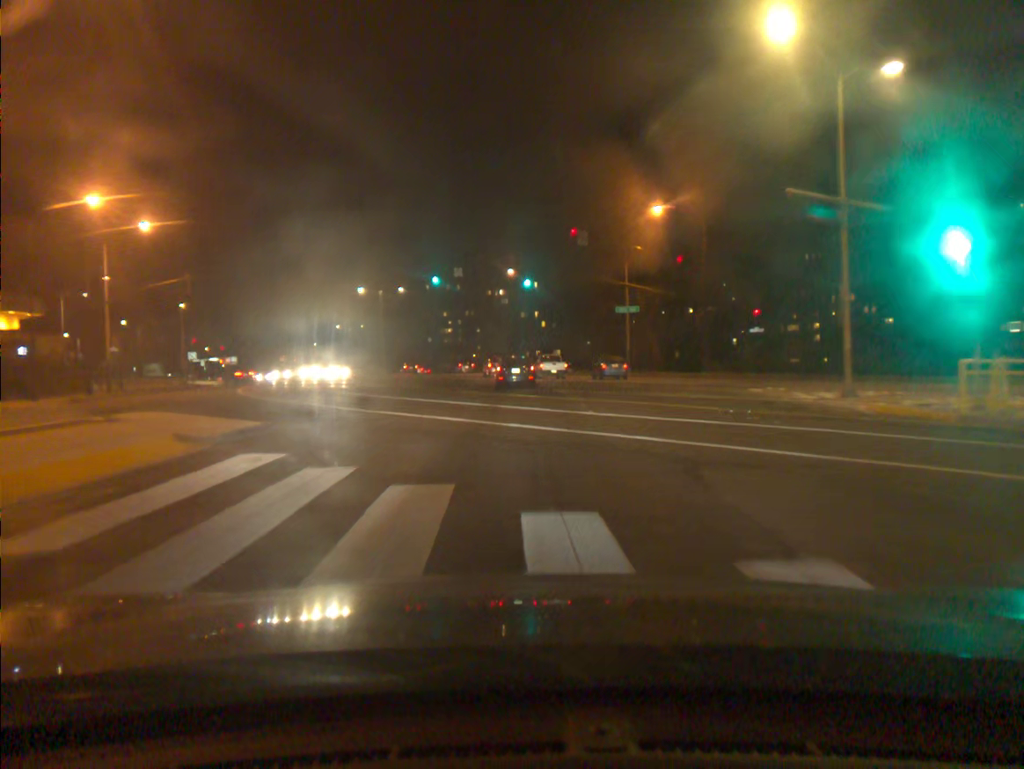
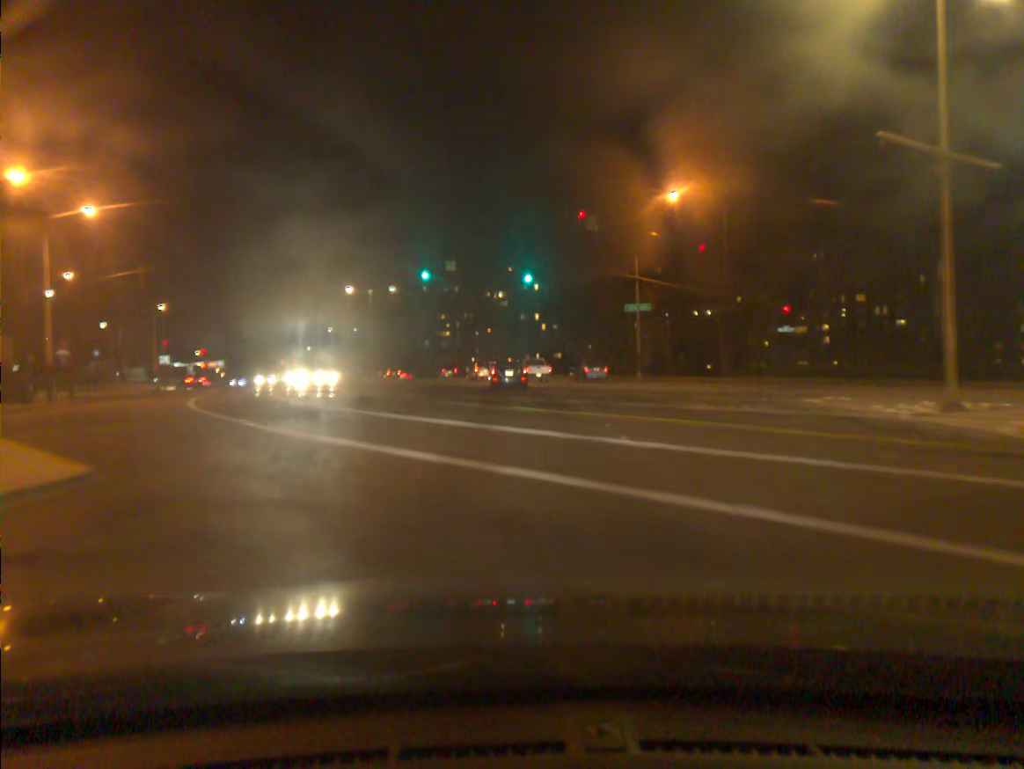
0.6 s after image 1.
(0.0, +5.8) m; 0°
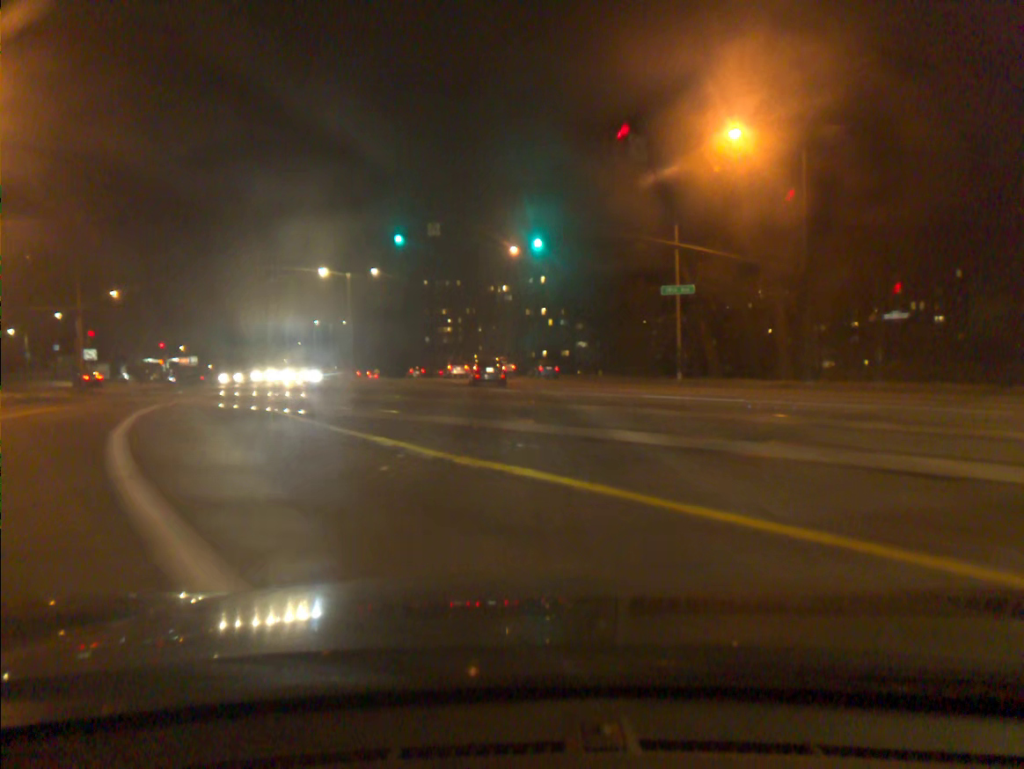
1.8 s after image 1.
(-0.1, +12.6) m; 0°
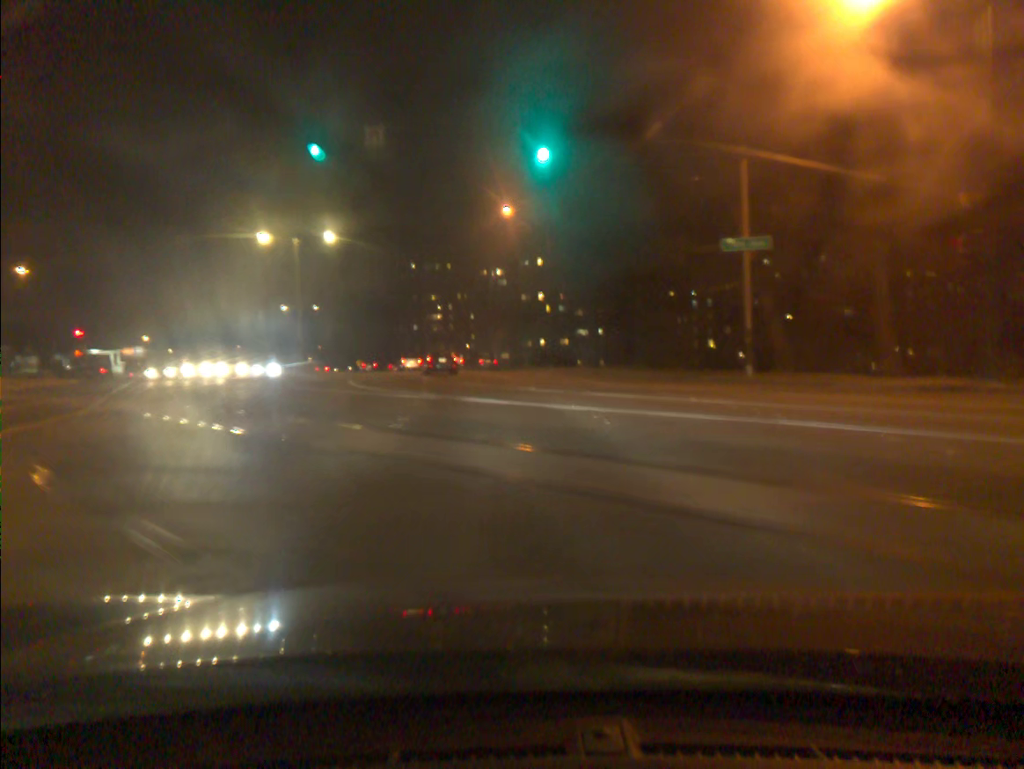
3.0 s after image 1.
(0.0, +13.8) m; 0°
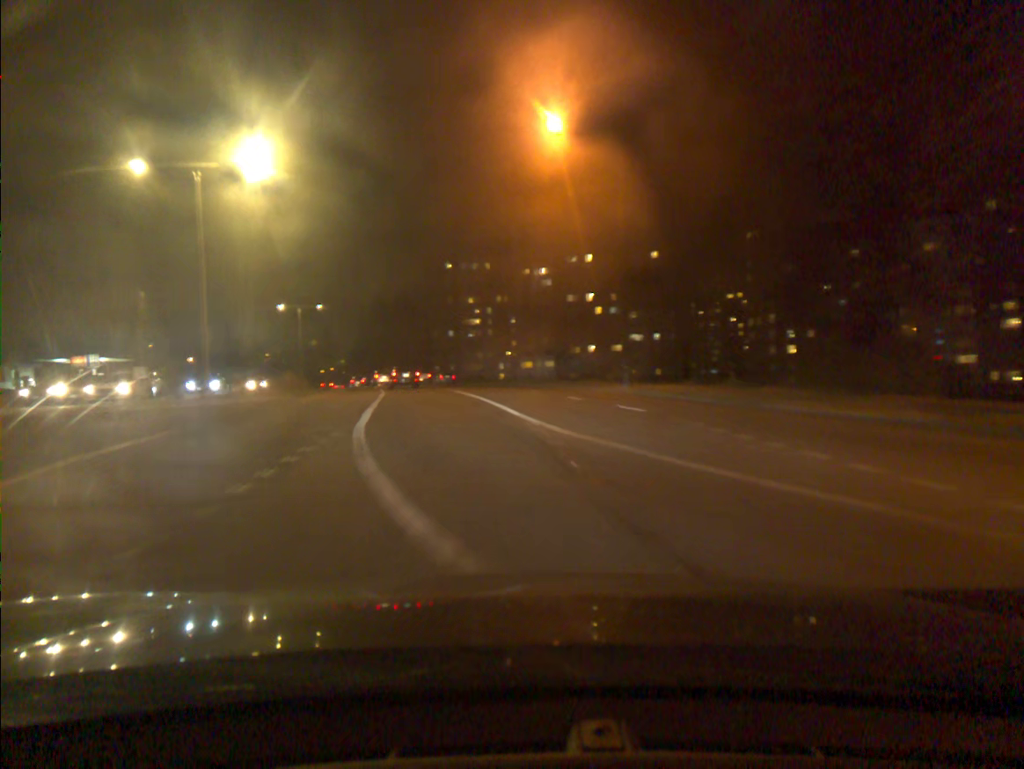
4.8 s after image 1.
(-0.2, +22.7) m; -3°
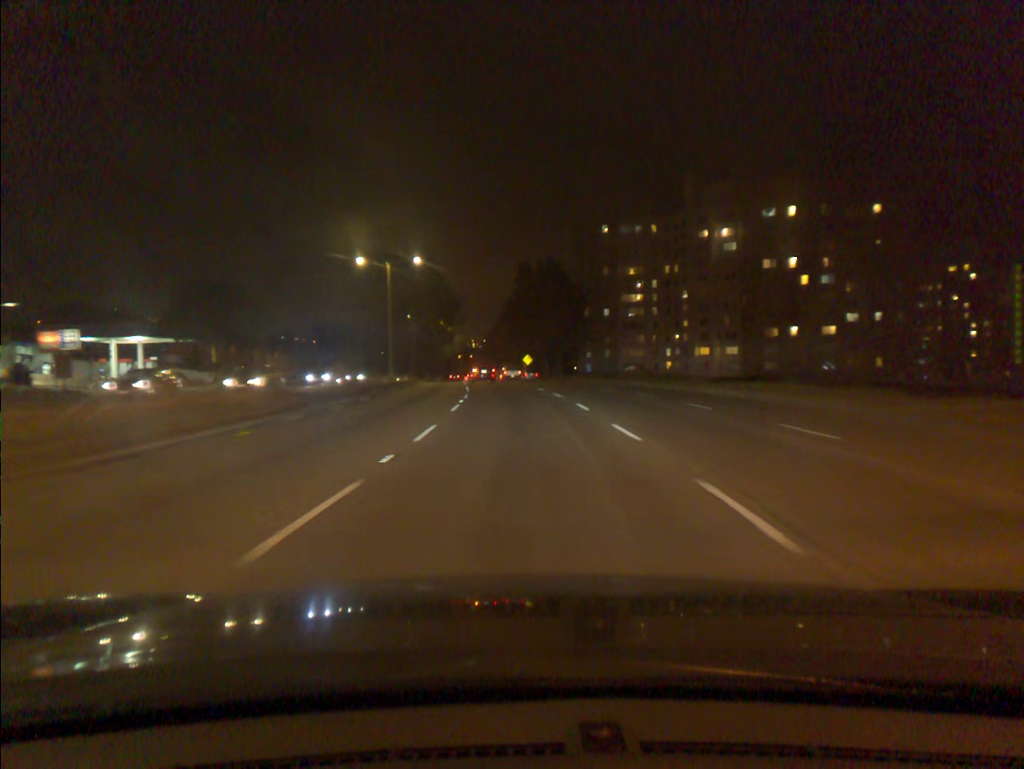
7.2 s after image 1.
(-3.7, +33.7) m; -10°
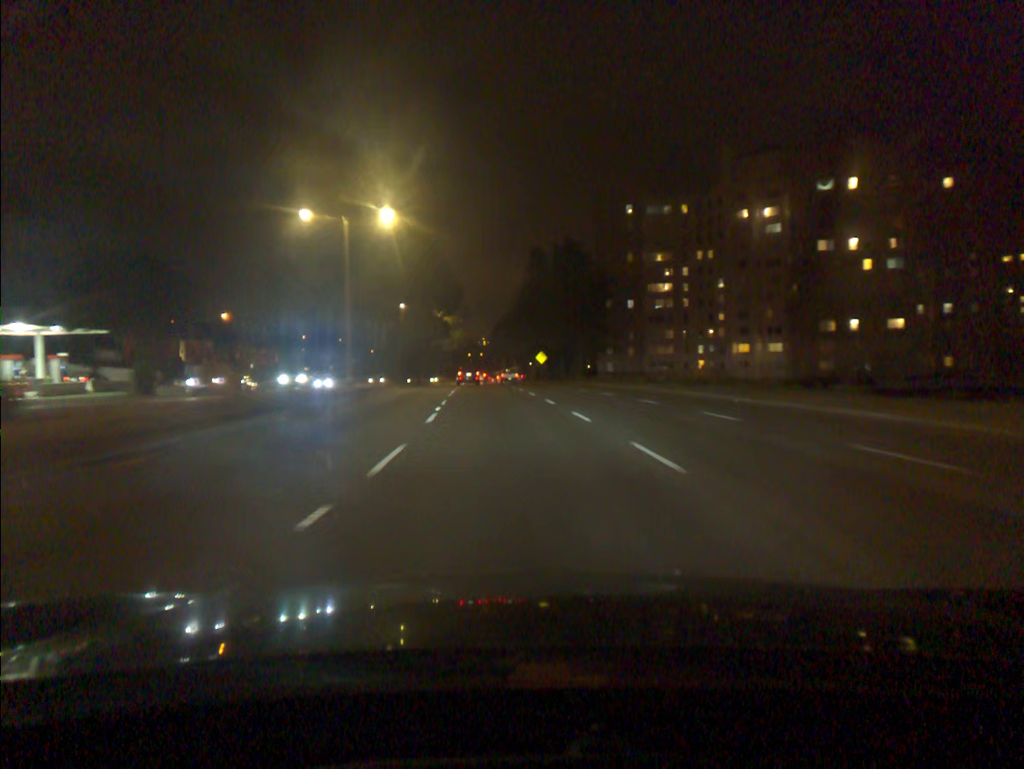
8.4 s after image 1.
(-0.1, +18.2) m; -1°
